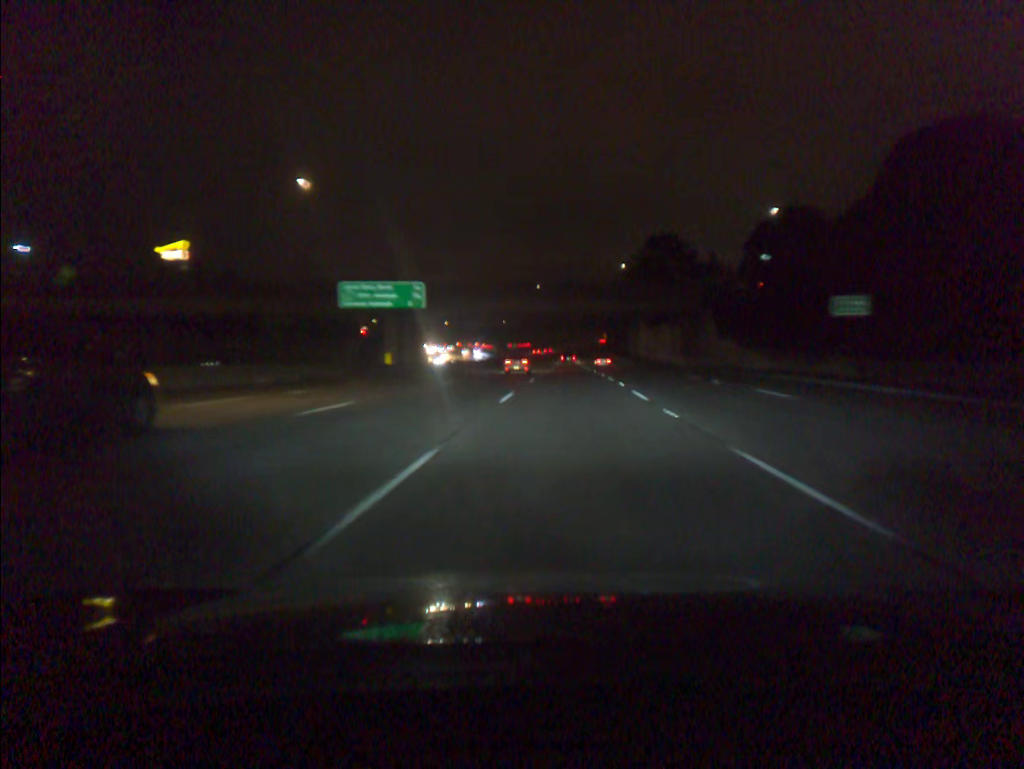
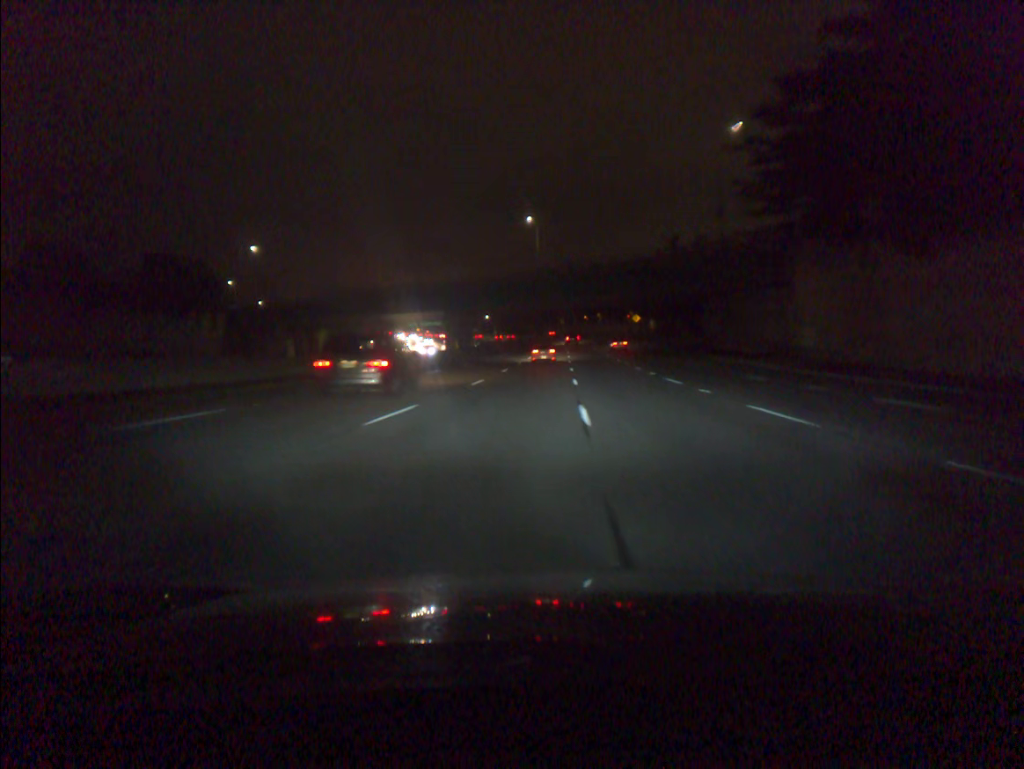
(+1.0, +91.3) m; 0°
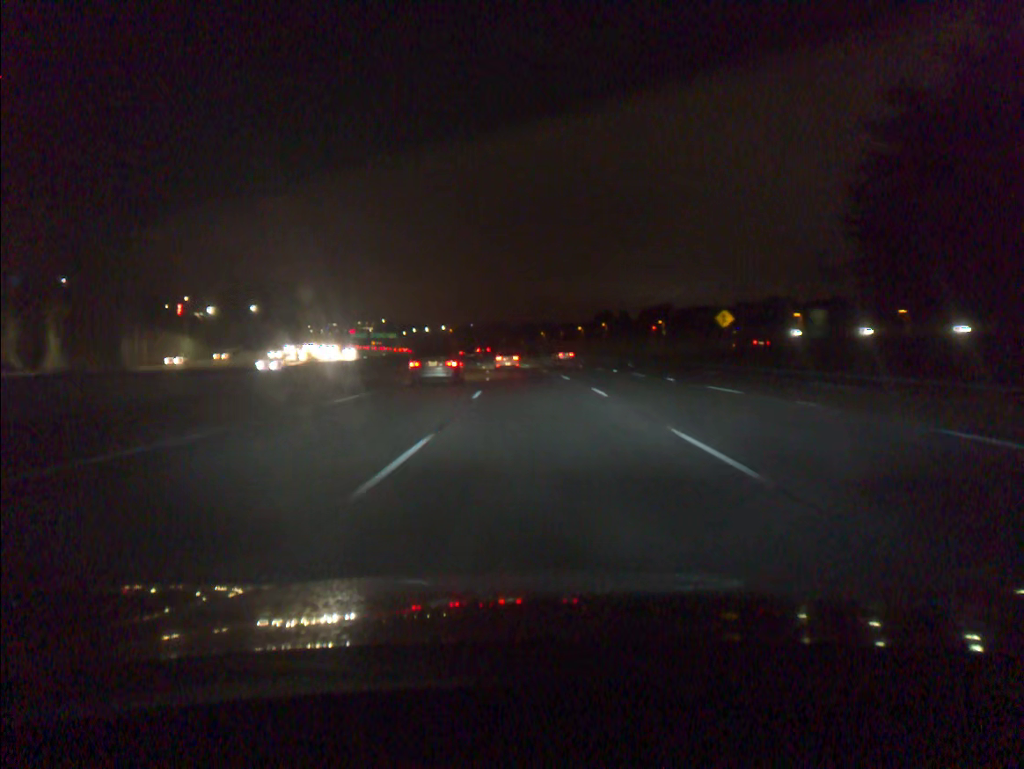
(+0.9, +91.3) m; +2°
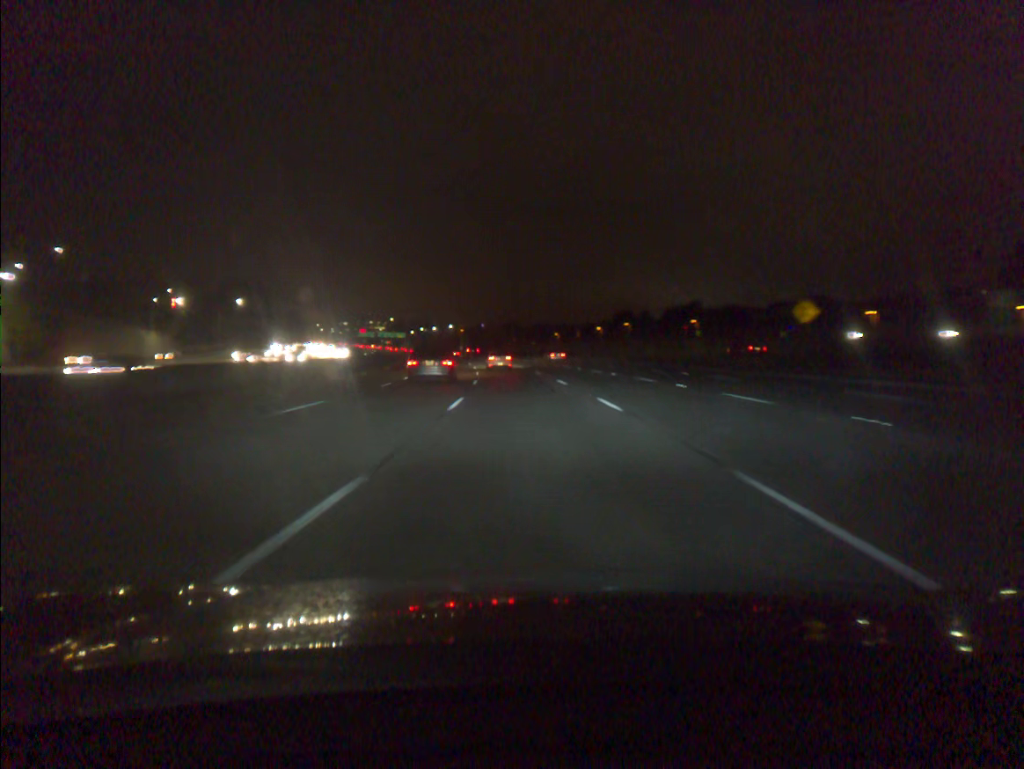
(-0.1, +18.2) m; -1°
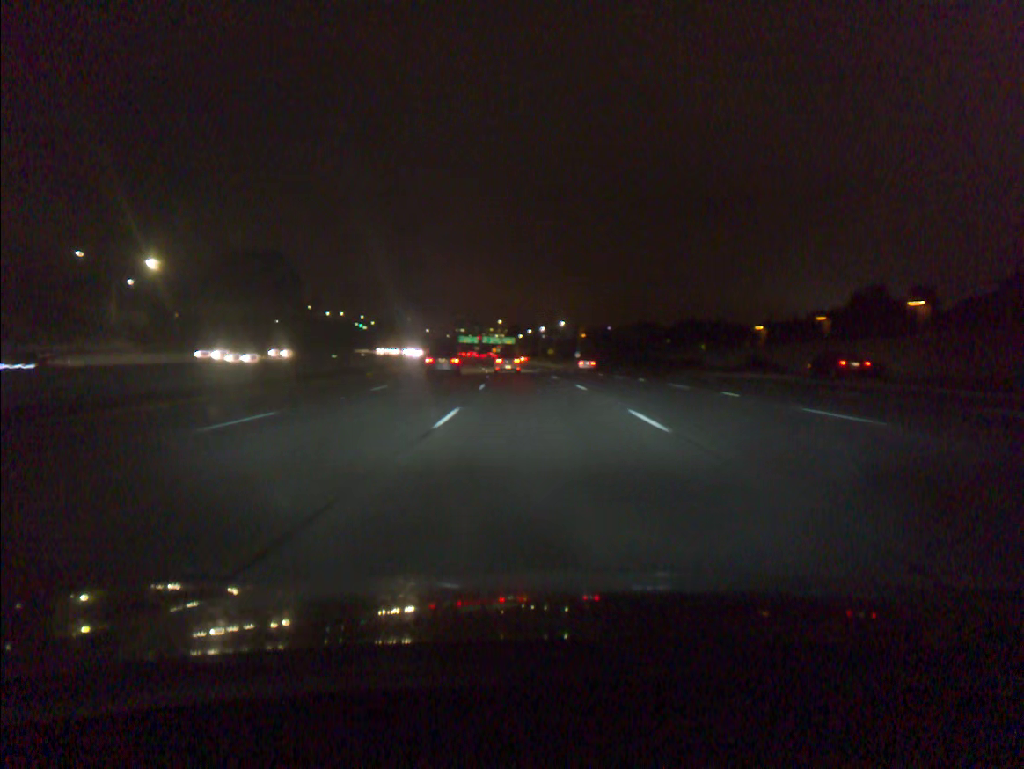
(-7.1, +89.9) m; -9°
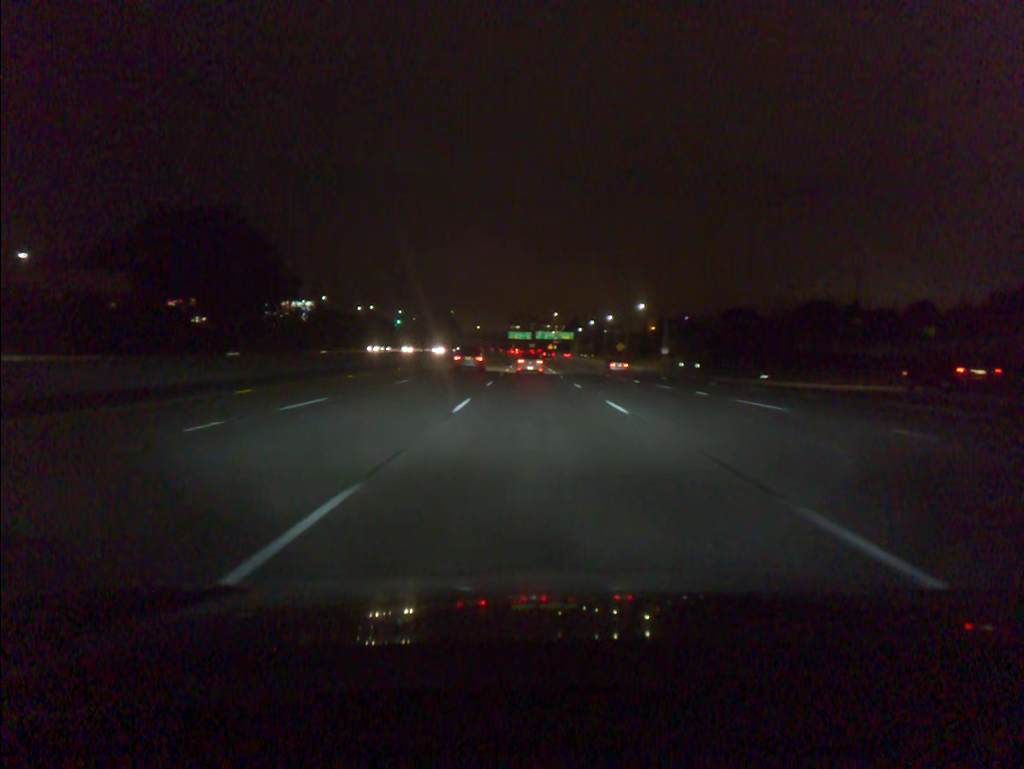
(-2.0, +53.1) m; -4°
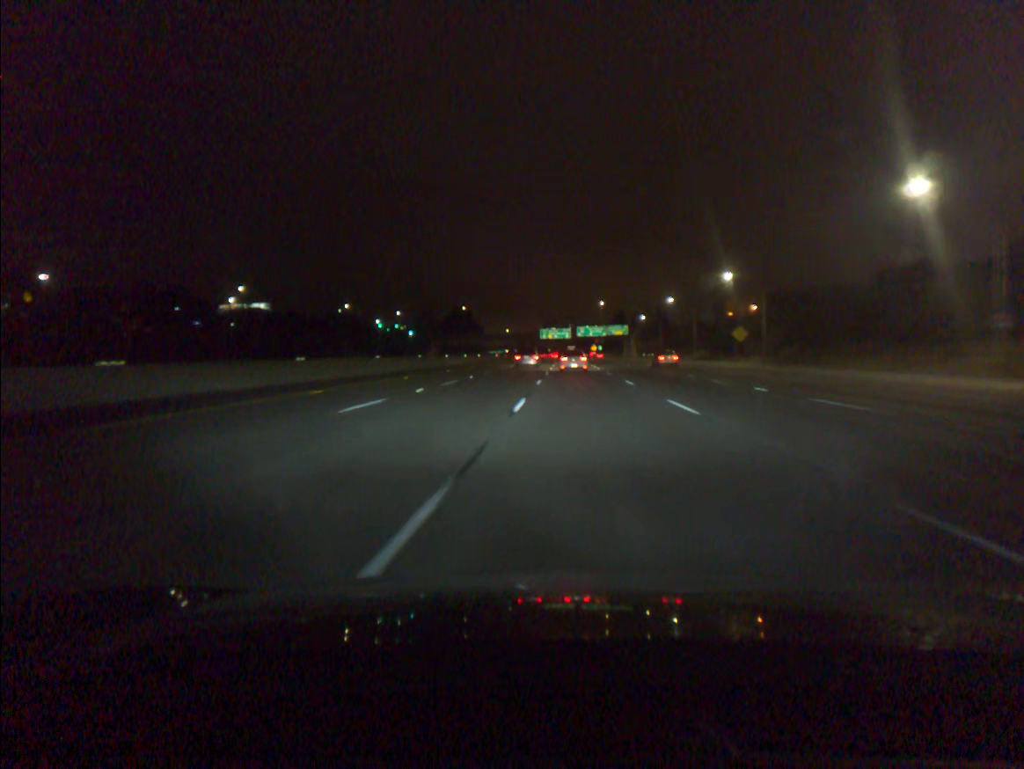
(-2.1, +86.1) m; -3°
